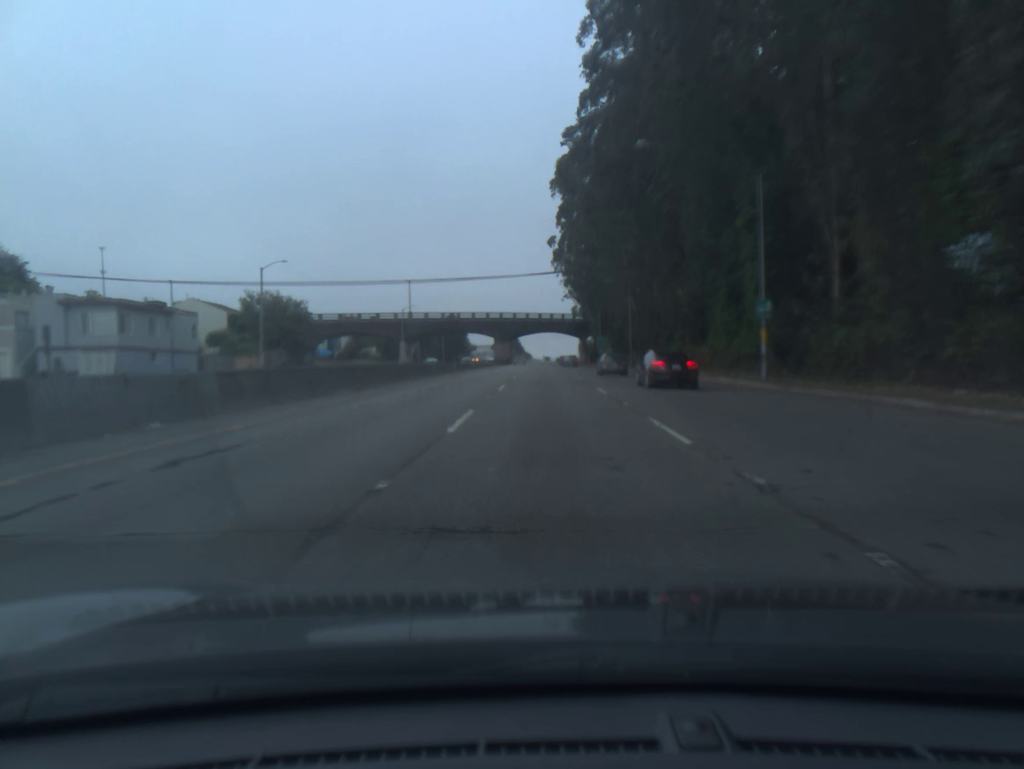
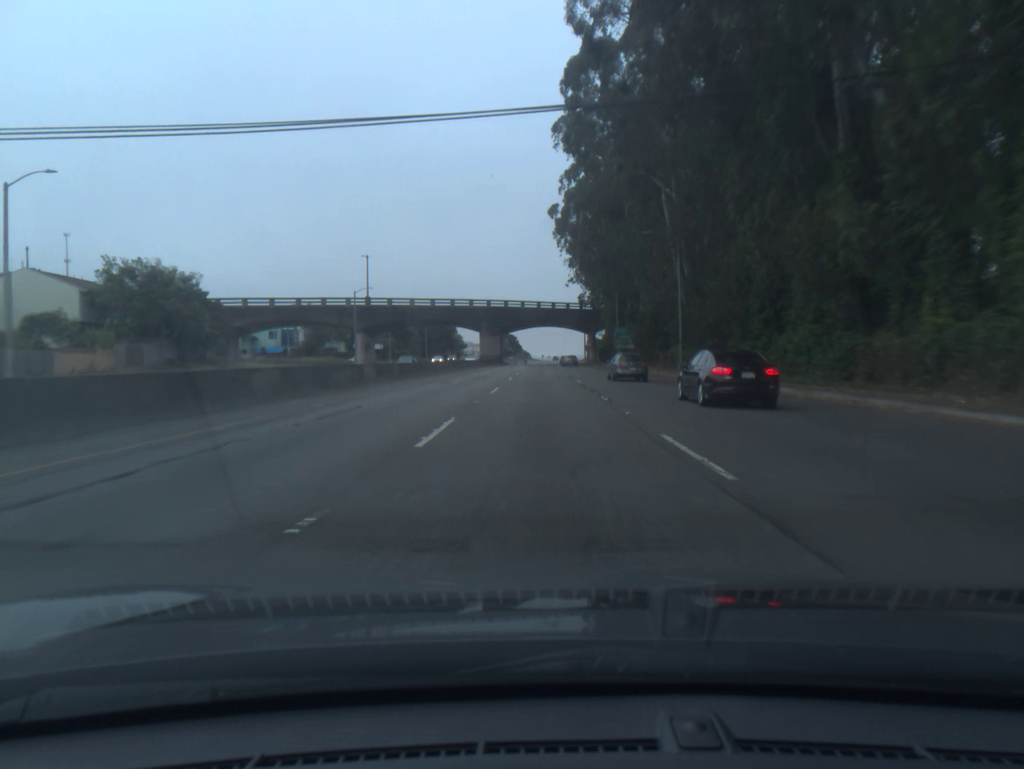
(+0.1, +30.8) m; 0°
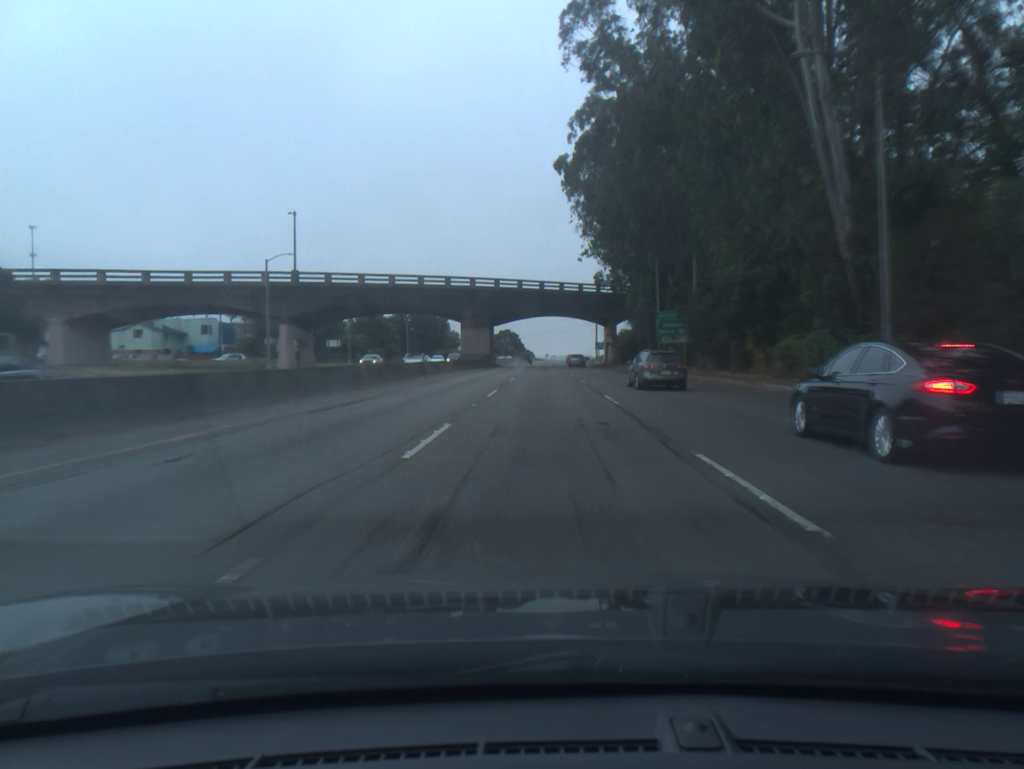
(-0.1, +31.5) m; 0°
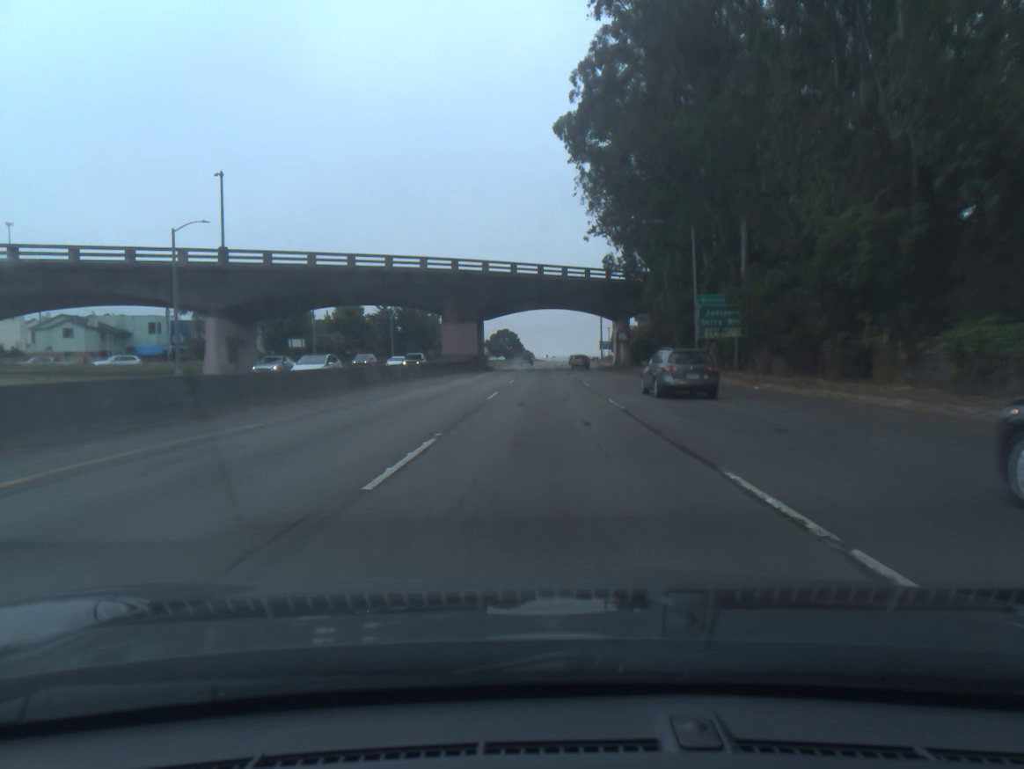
(0.0, +16.0) m; 0°
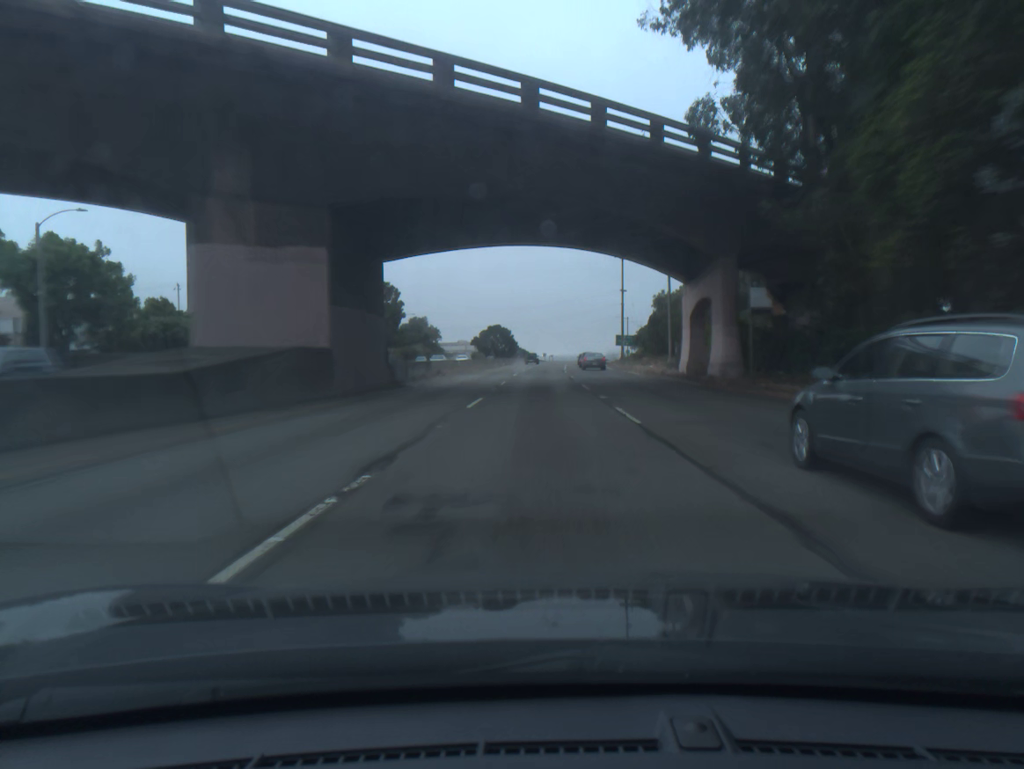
(0.0, +49.1) m; 0°
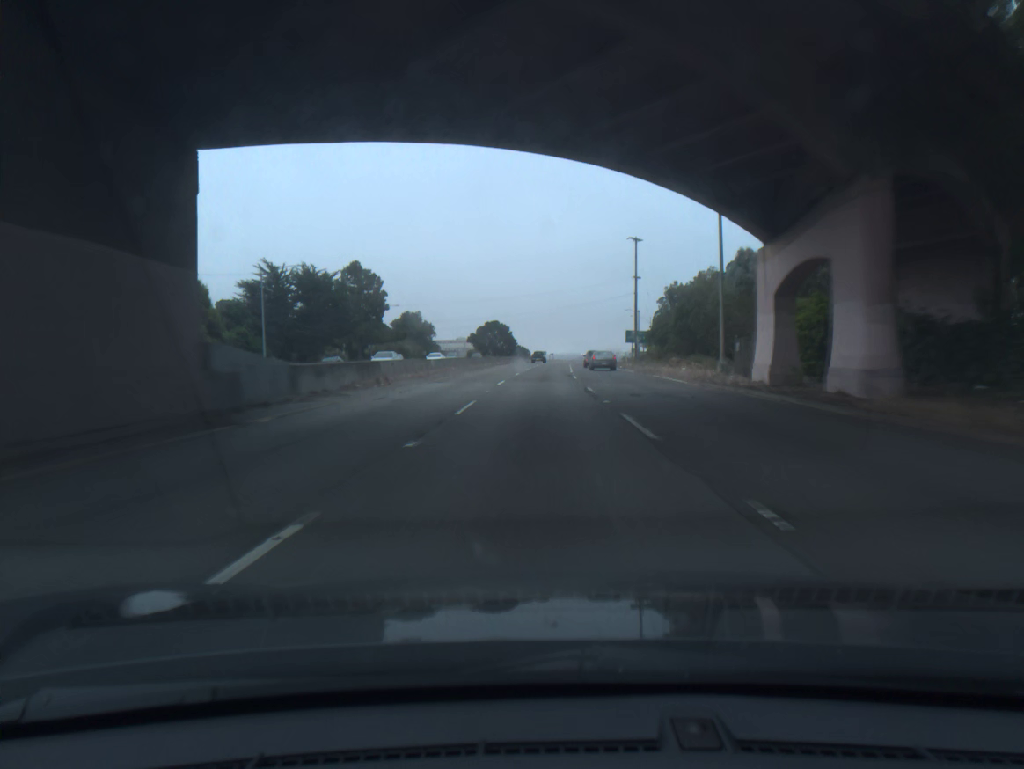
(0.0, +16.7) m; 0°
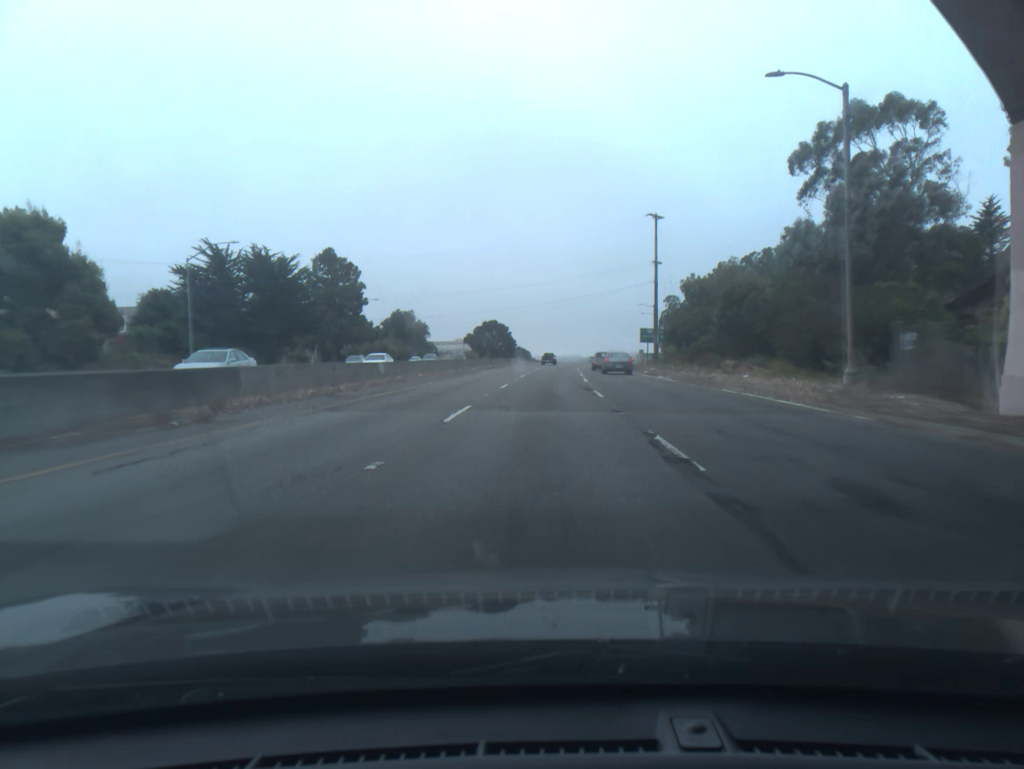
(0.0, +16.8) m; 0°
